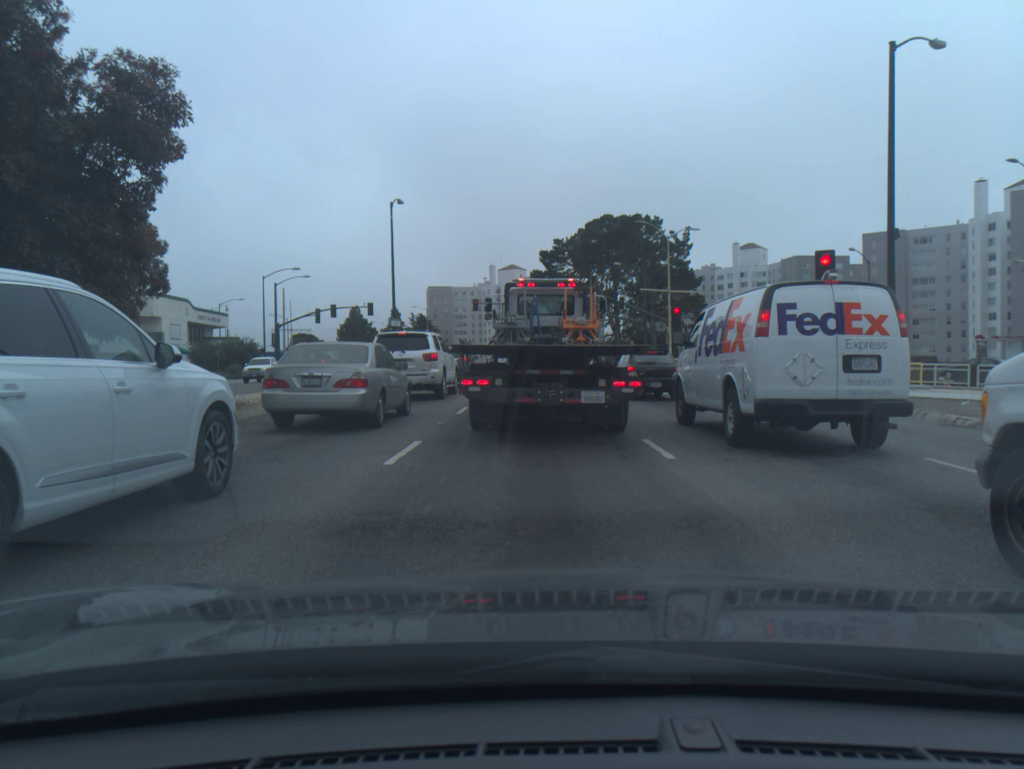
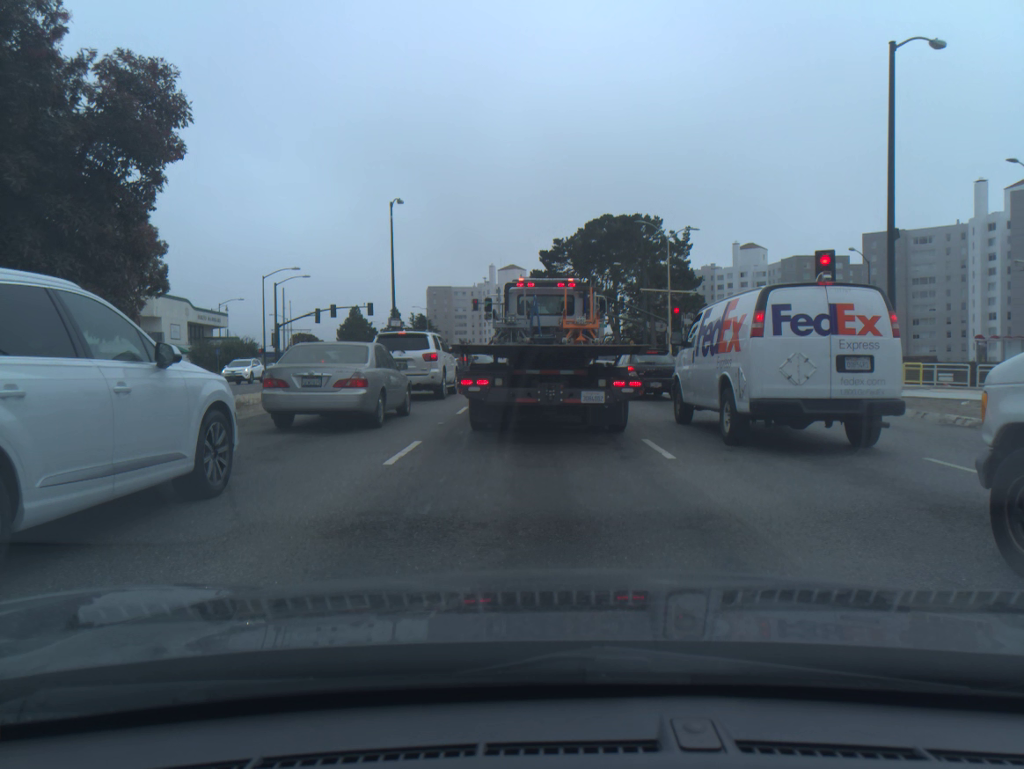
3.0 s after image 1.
(0.0, 0.0) m; 0°
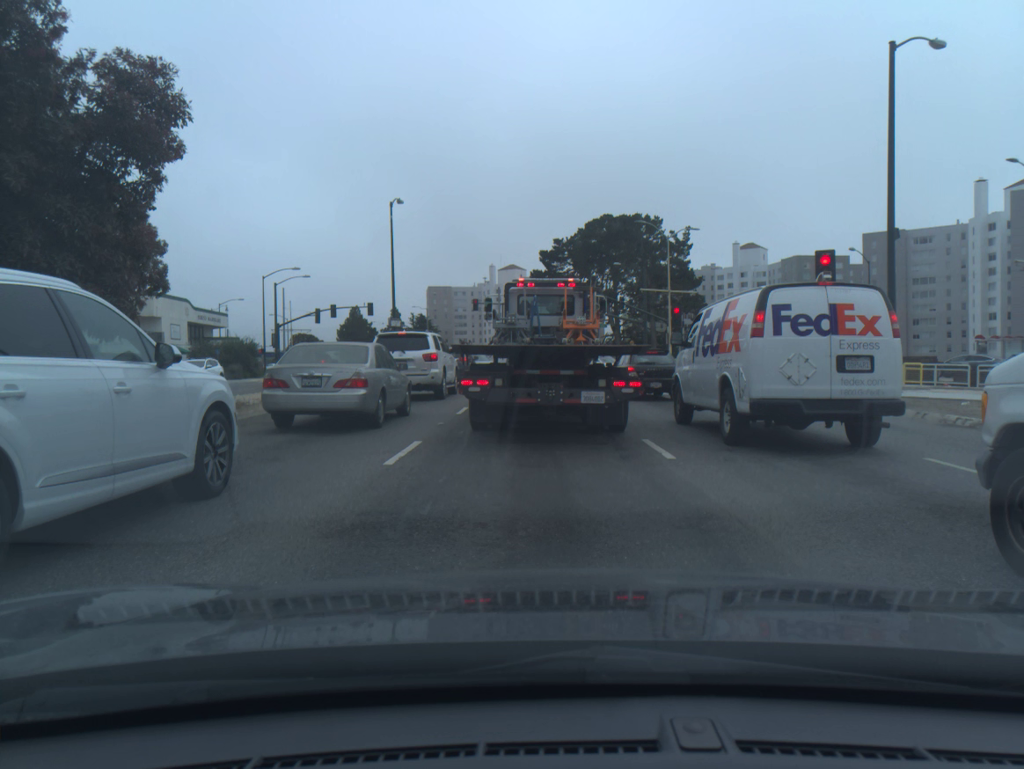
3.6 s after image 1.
(0.0, 0.0) m; 0°
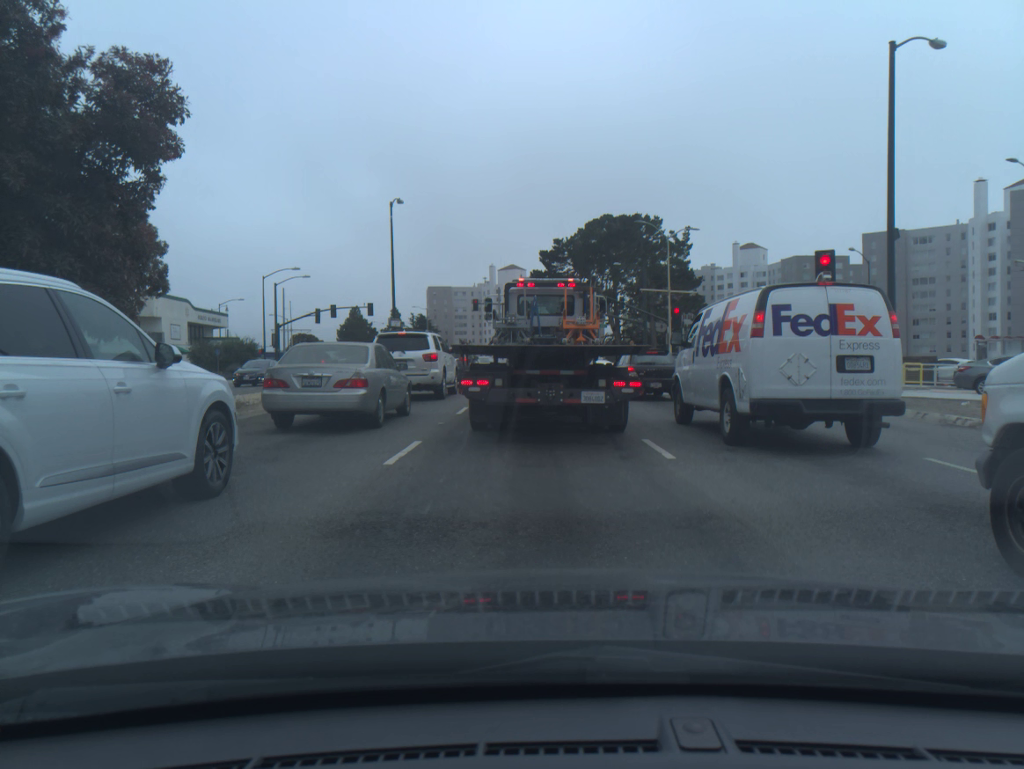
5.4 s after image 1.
(0.0, 0.0) m; 0°
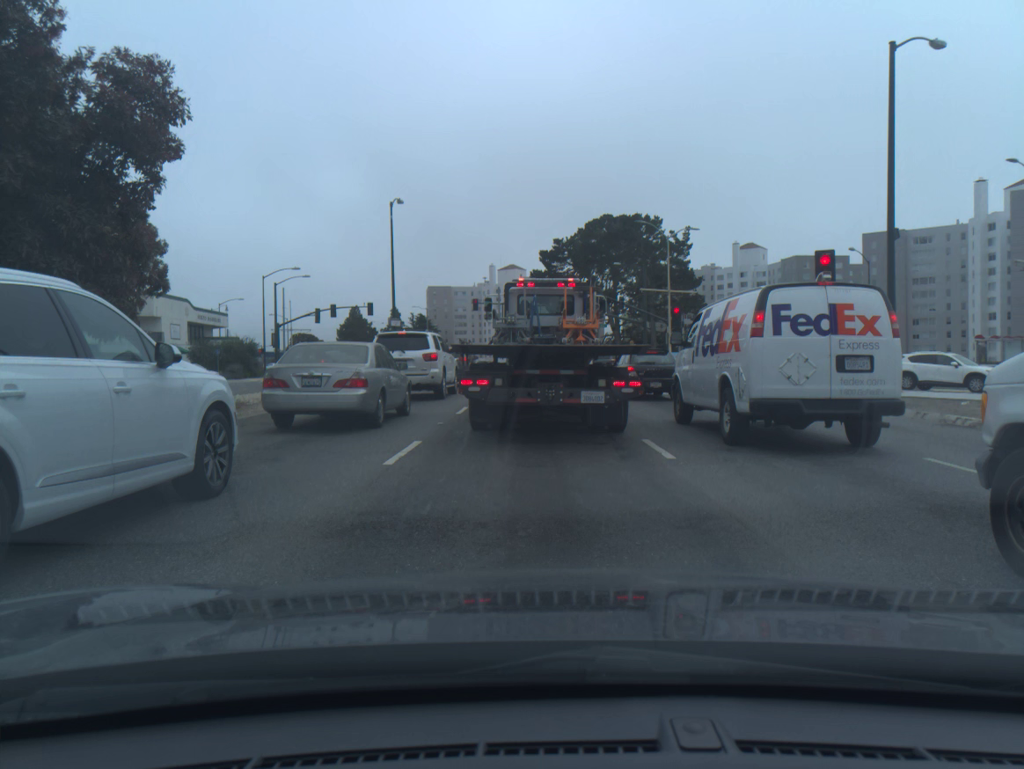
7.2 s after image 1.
(0.0, 0.0) m; 0°
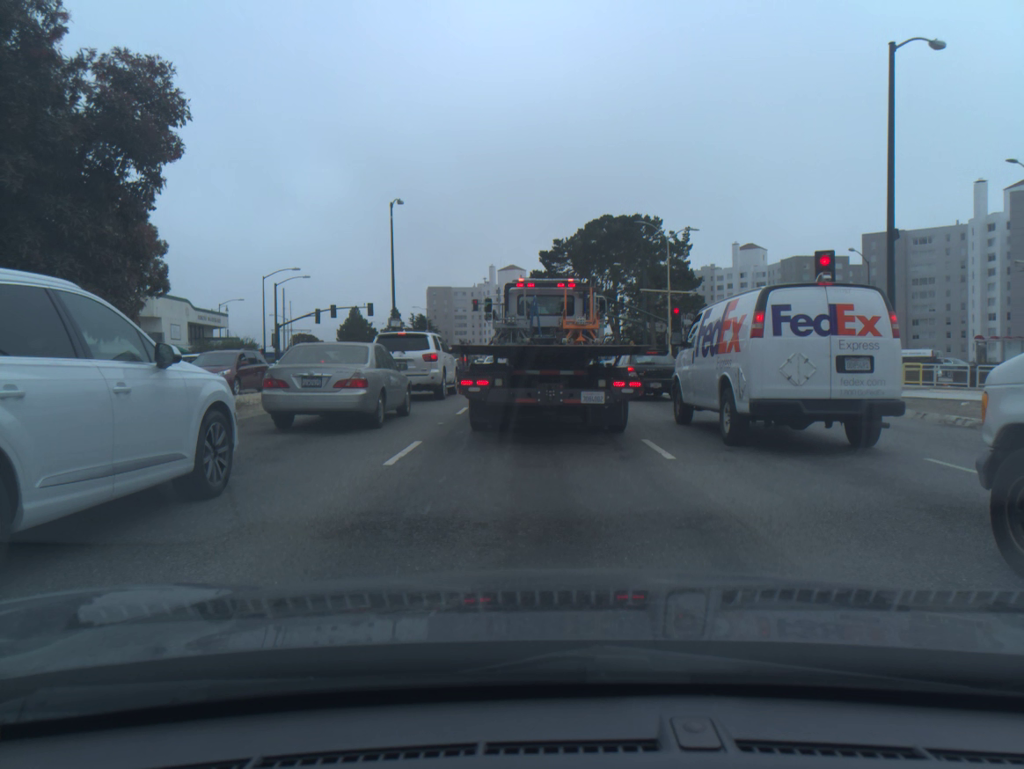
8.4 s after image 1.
(0.0, 0.0) m; 0°
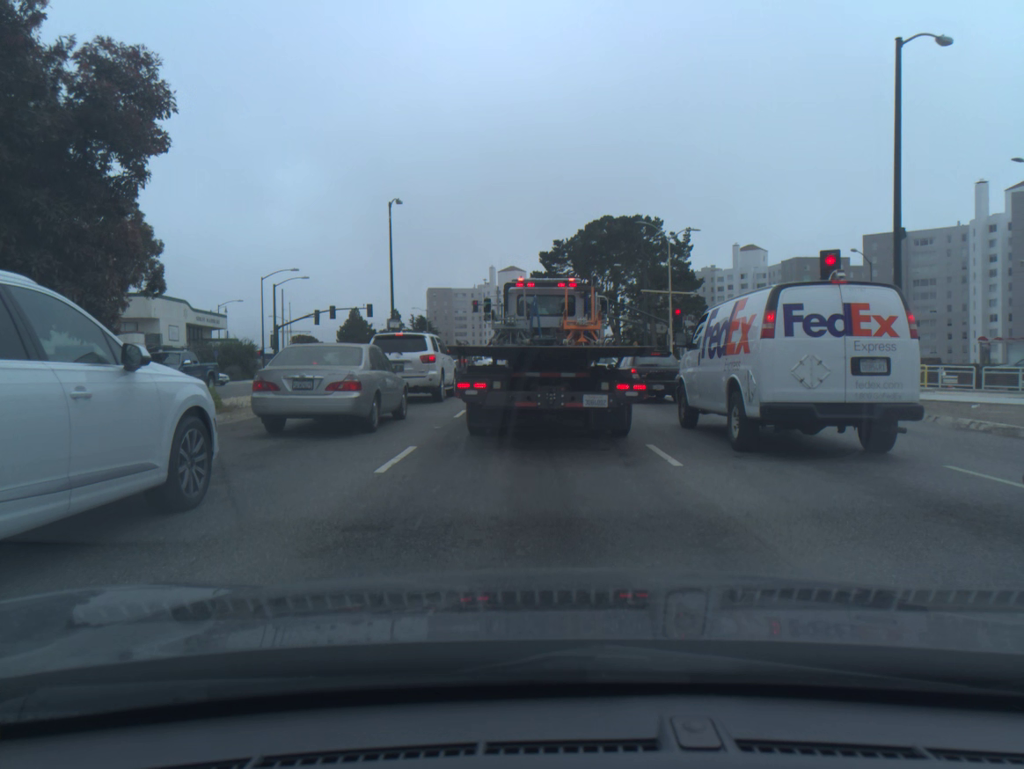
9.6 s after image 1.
(0.0, +0.5) m; 0°
